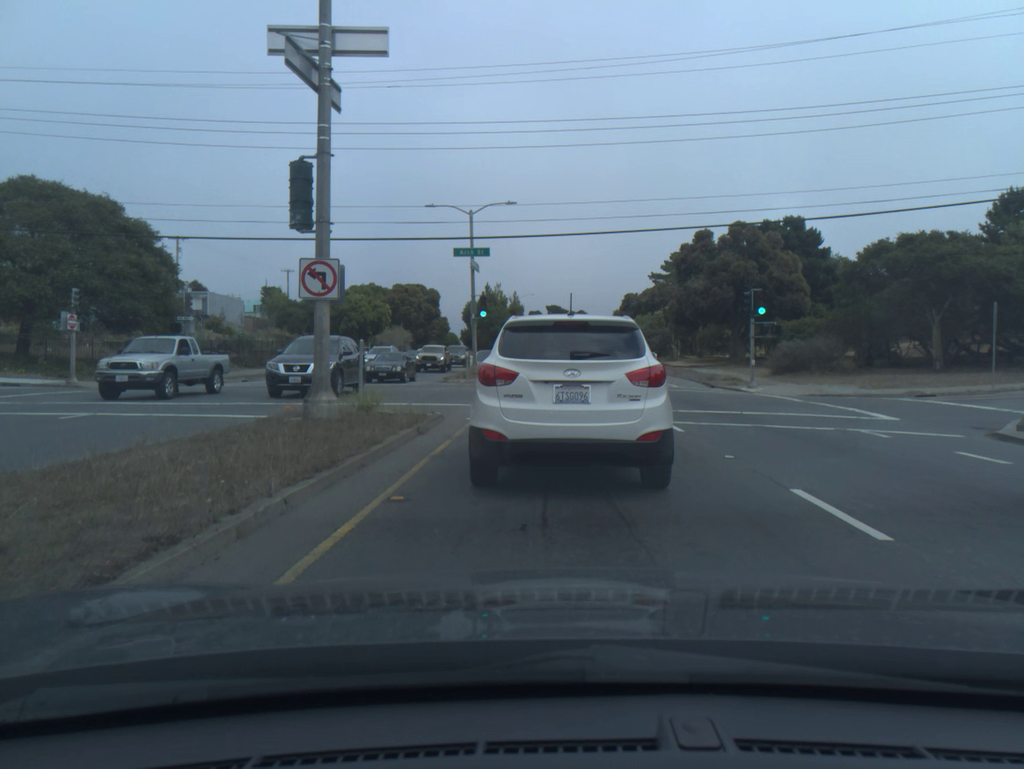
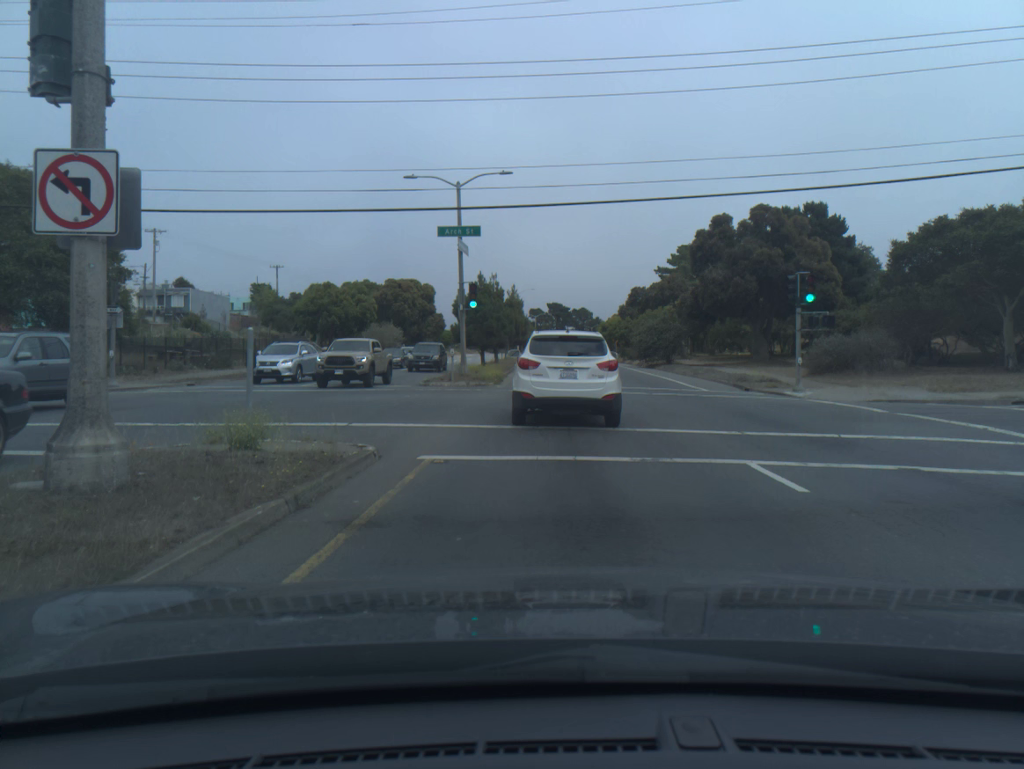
(0.0, +6.0) m; 0°
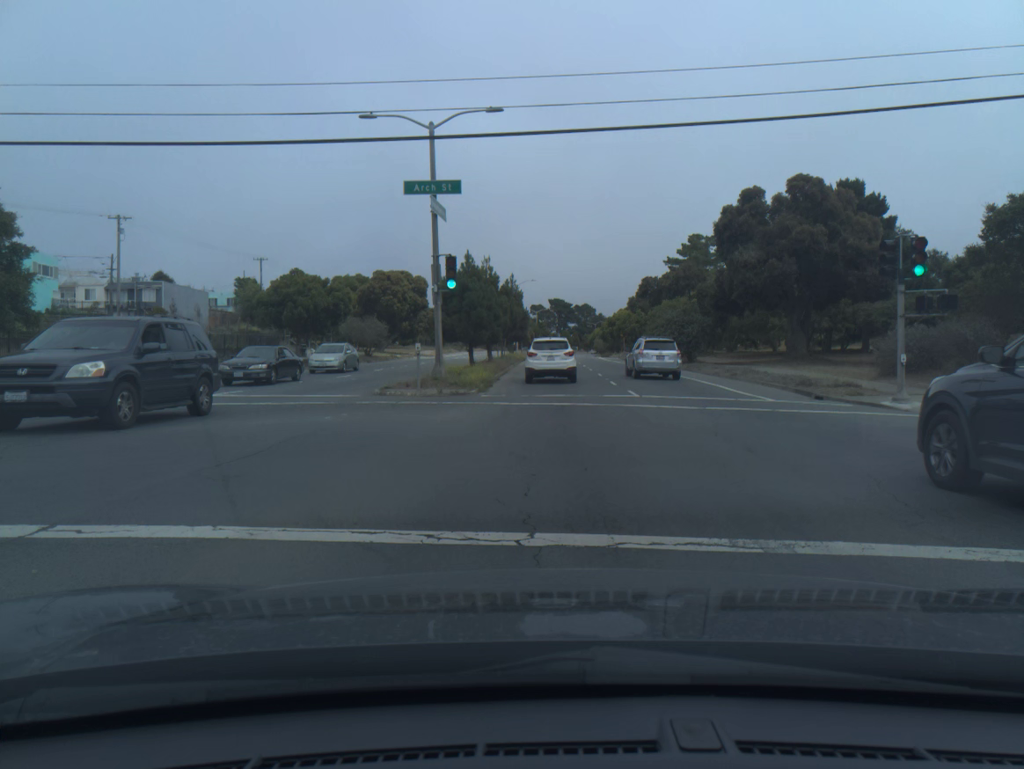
(0.0, +8.2) m; 0°
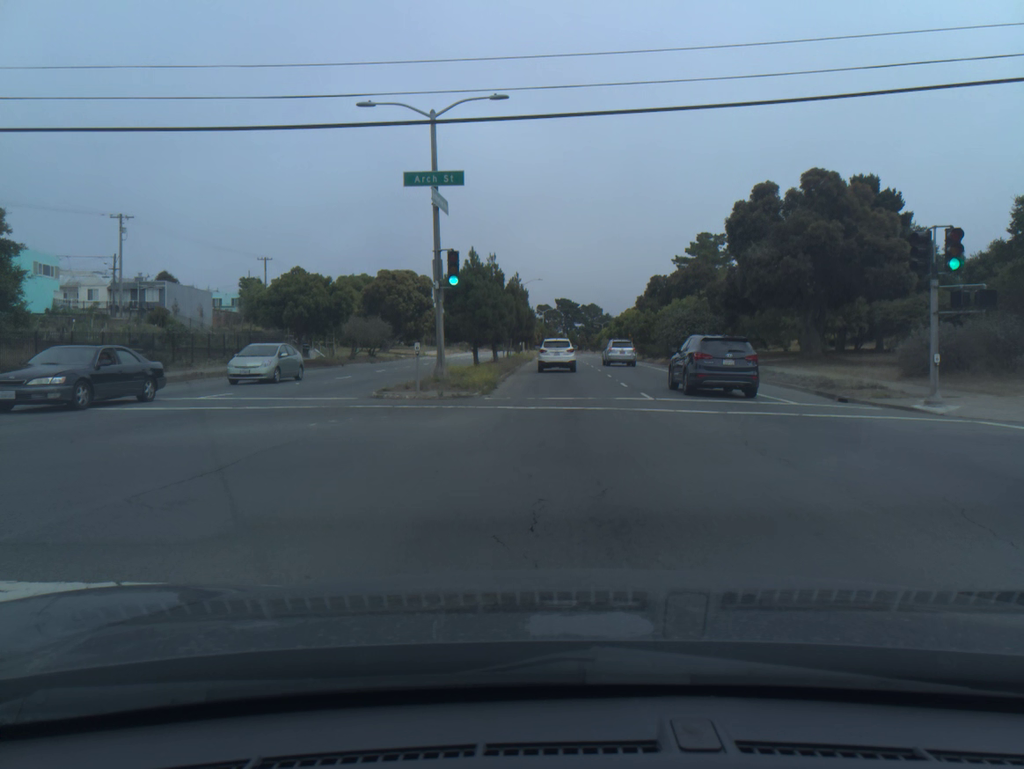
(0.0, +1.3) m; 0°
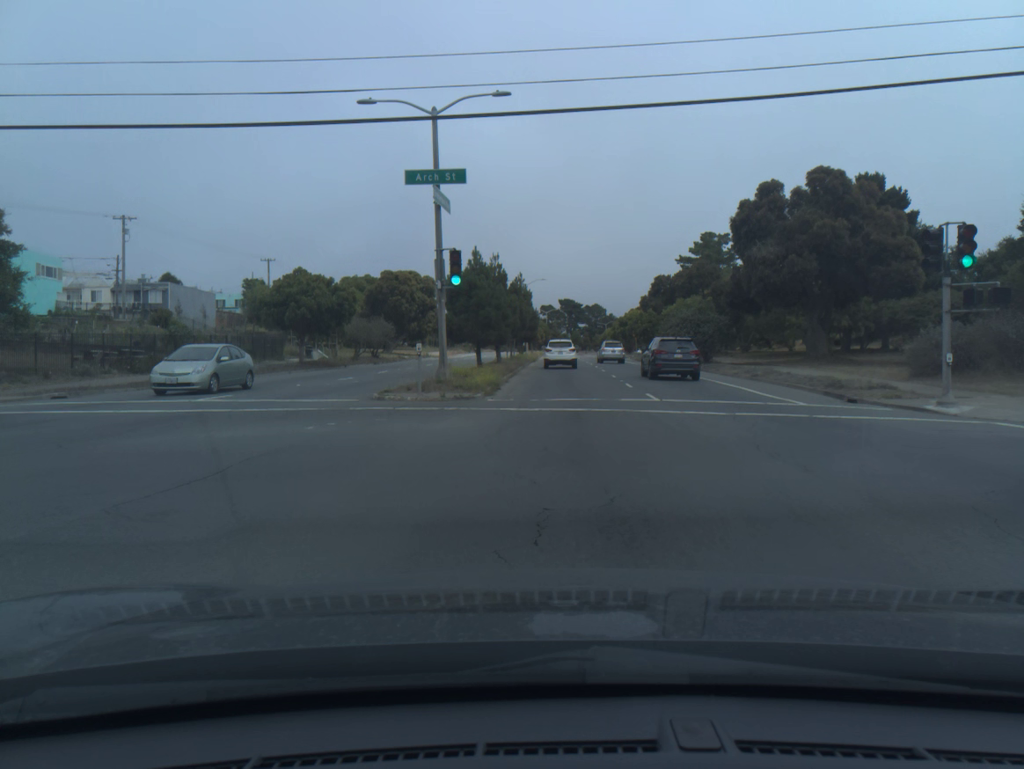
(0.0, +0.4) m; 0°
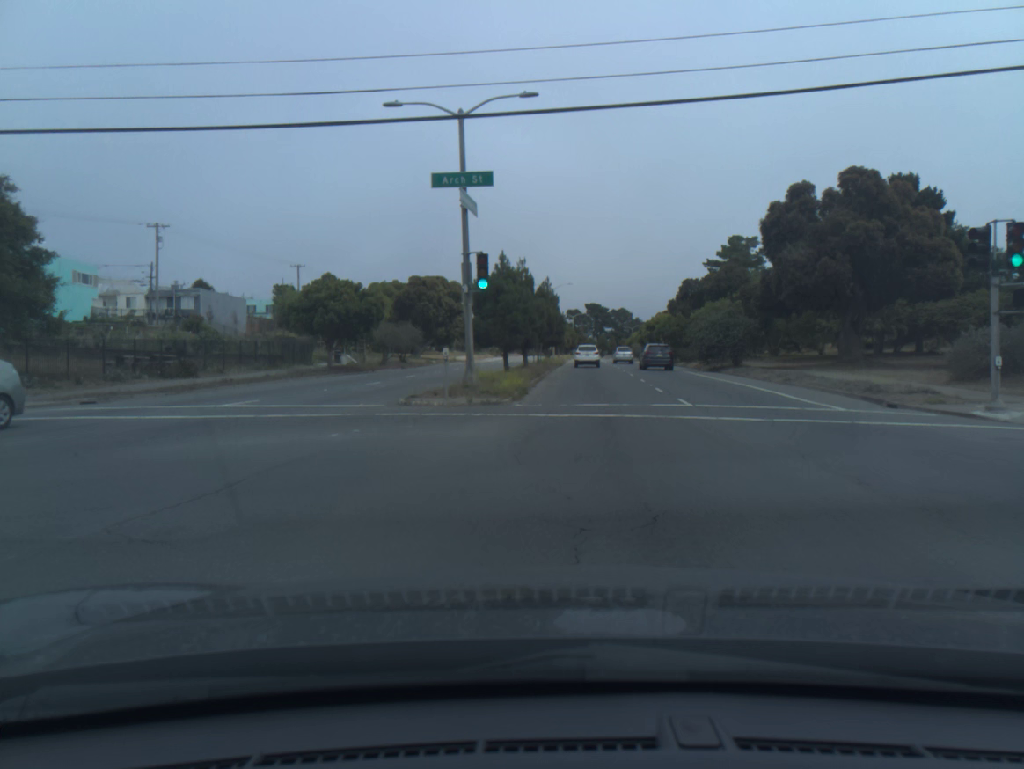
(-0.1, +0.5) m; -2°
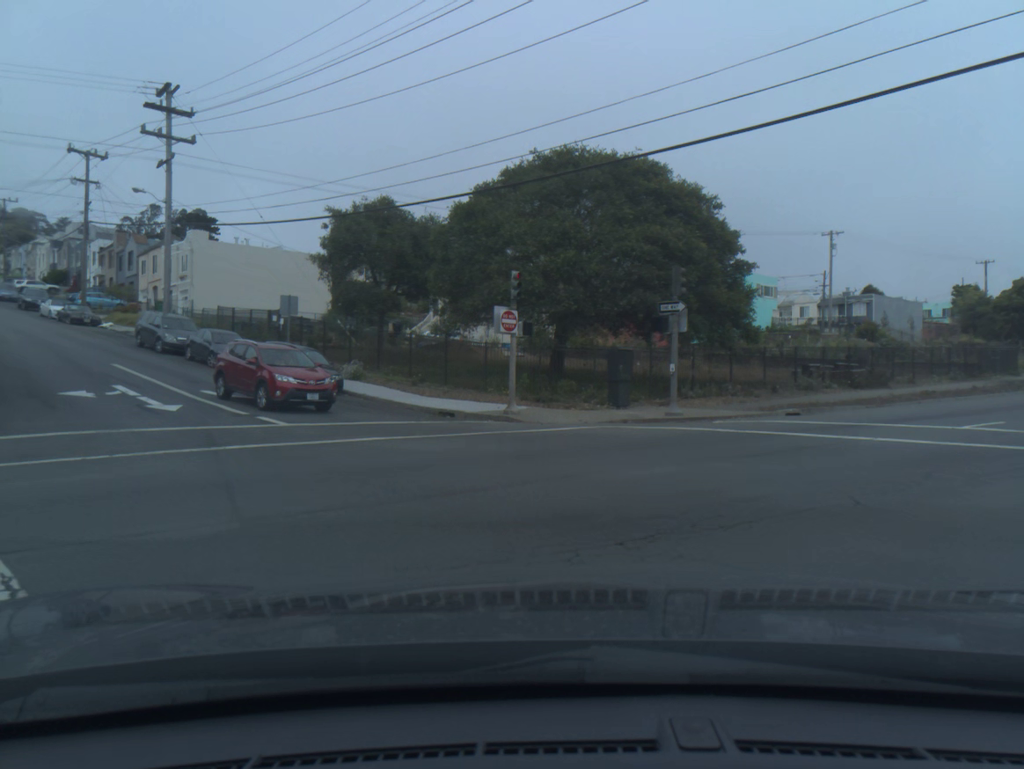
(-2.4, +2.5) m; -45°
